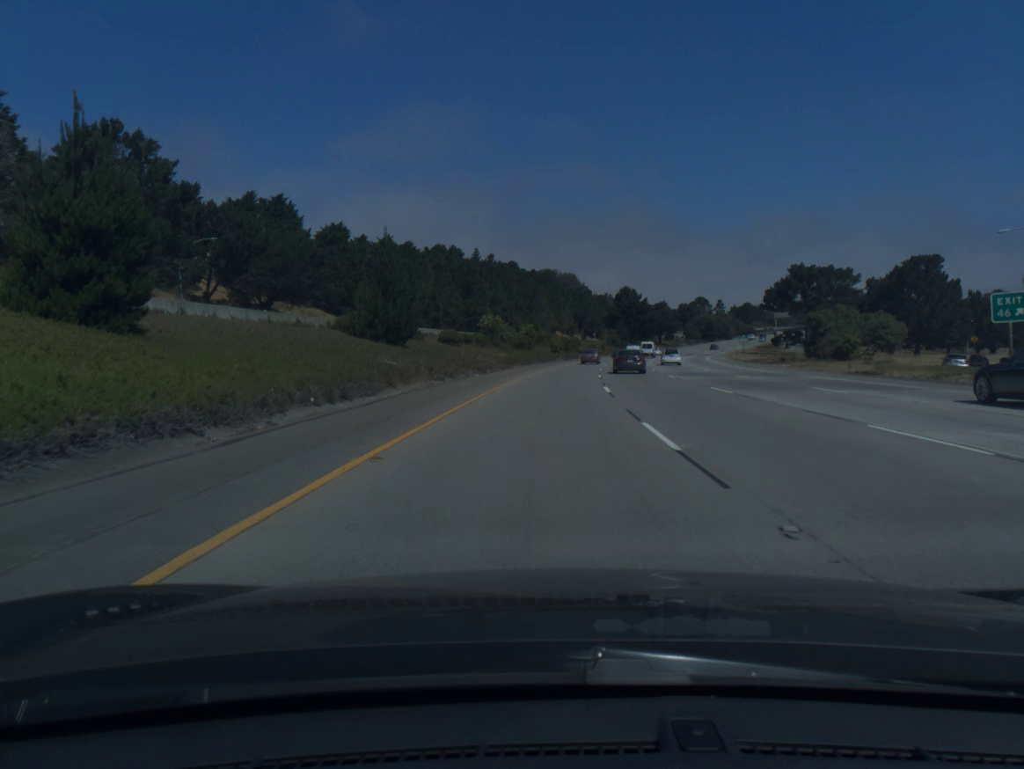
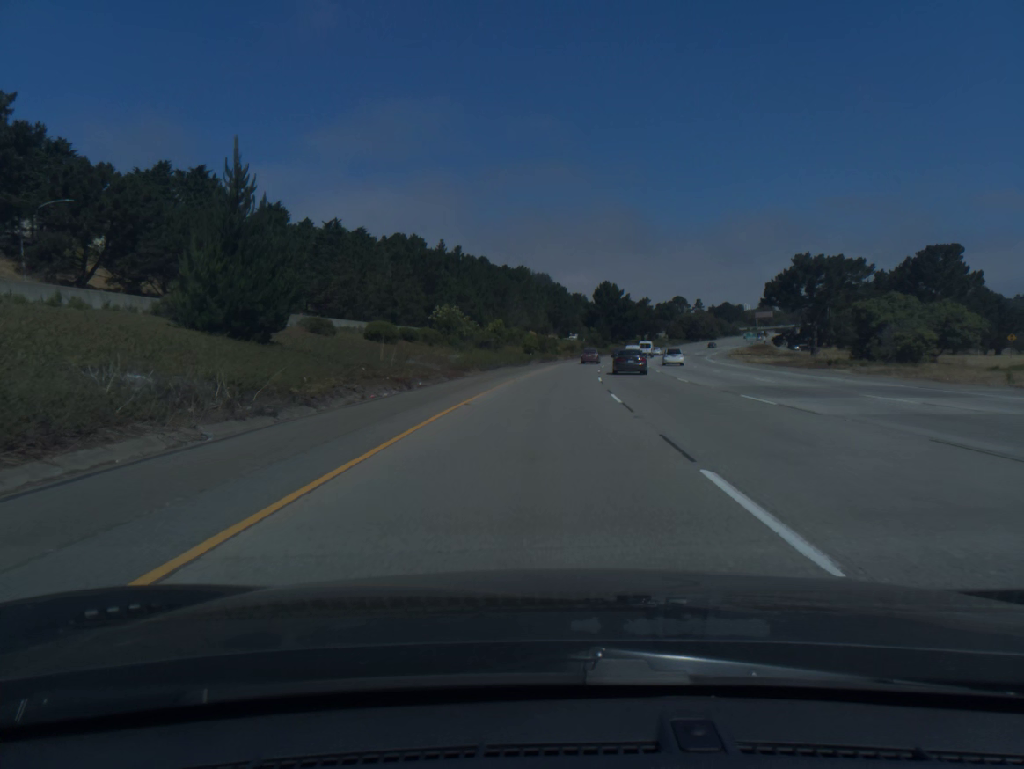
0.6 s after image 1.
(+0.3, +20.0) m; +2°
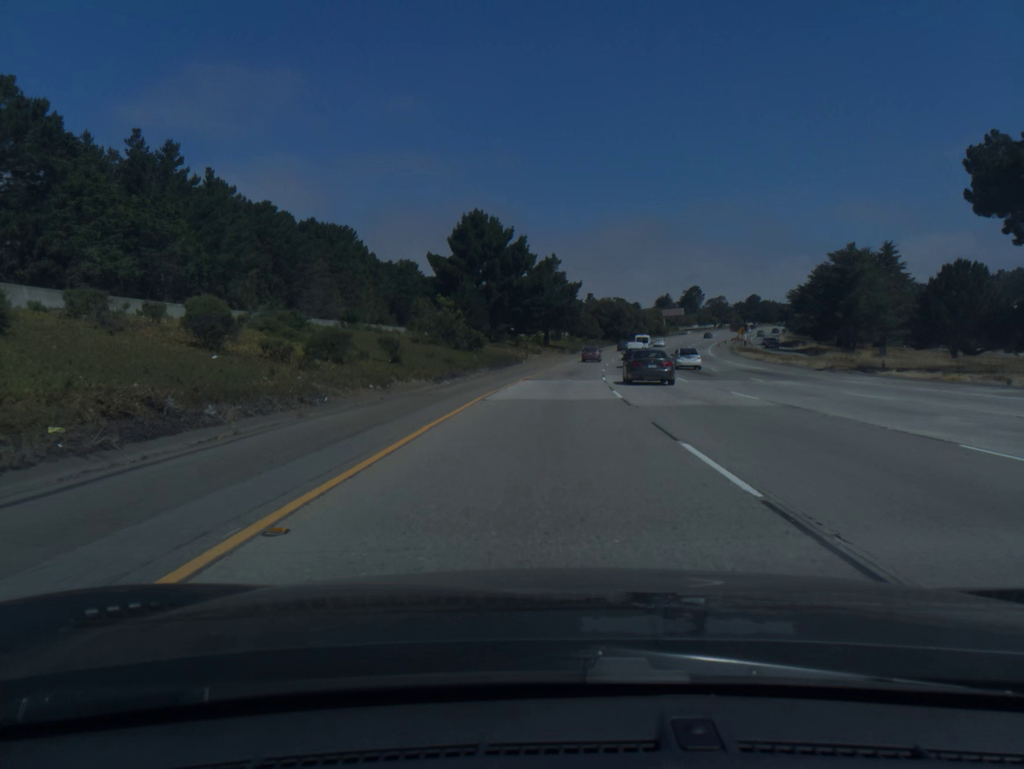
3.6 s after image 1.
(+8.0, +99.8) m; +9°
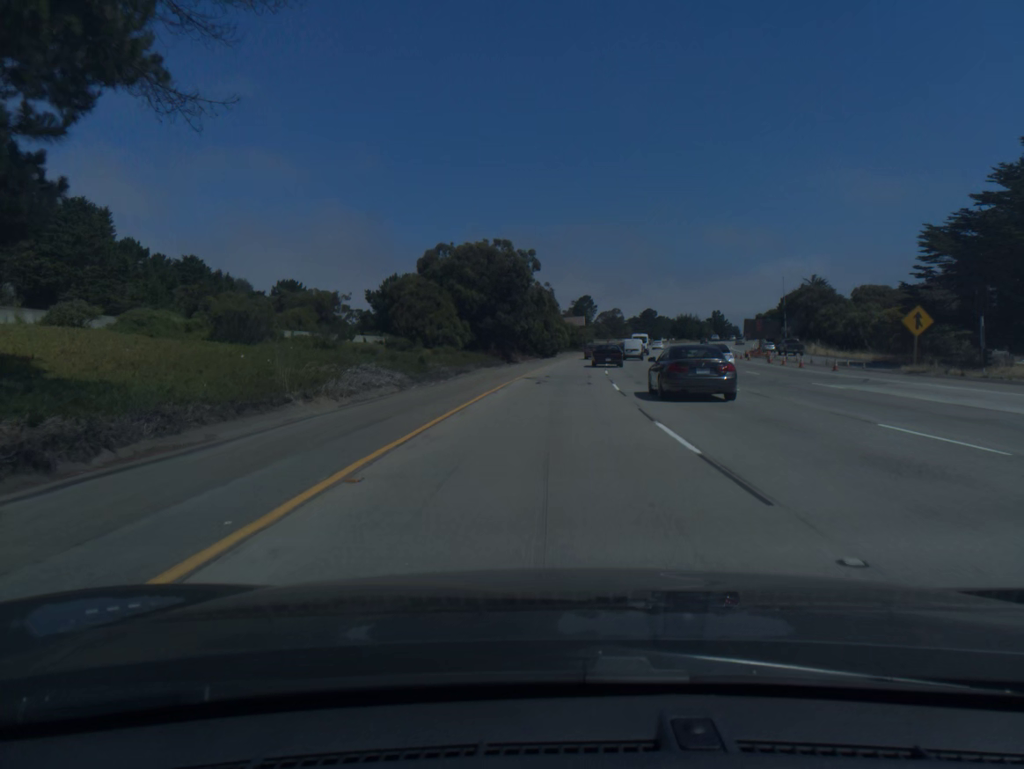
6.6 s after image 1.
(+8.3, +99.5) m; +9°
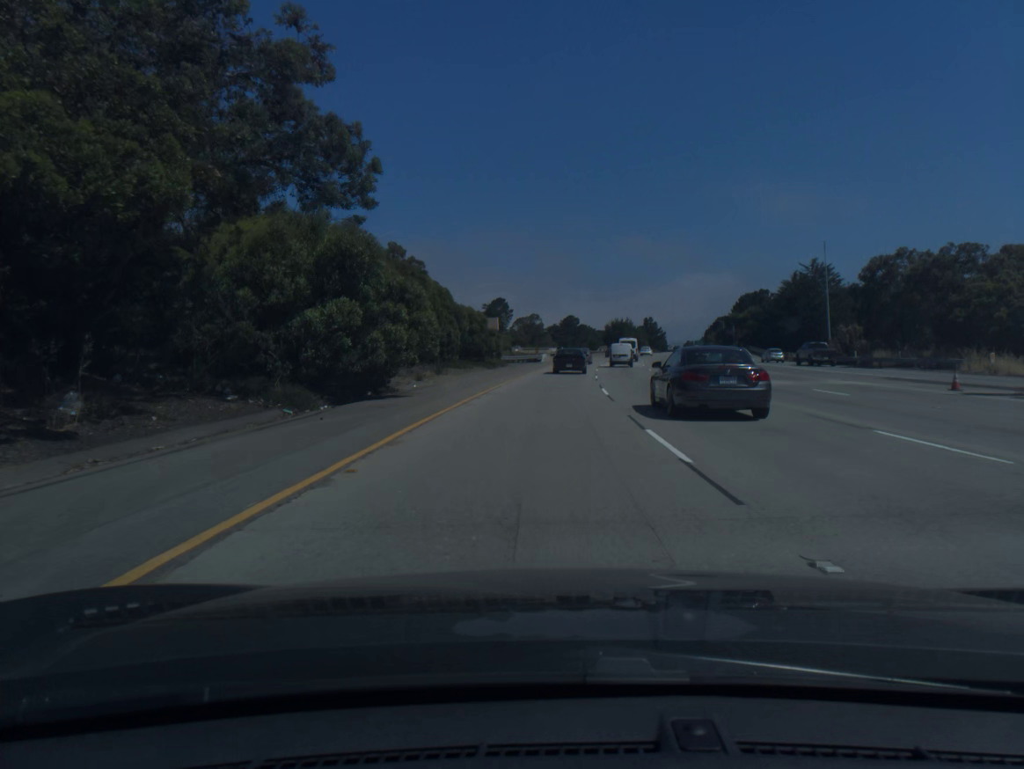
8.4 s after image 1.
(+3.3, +59.4) m; +6°
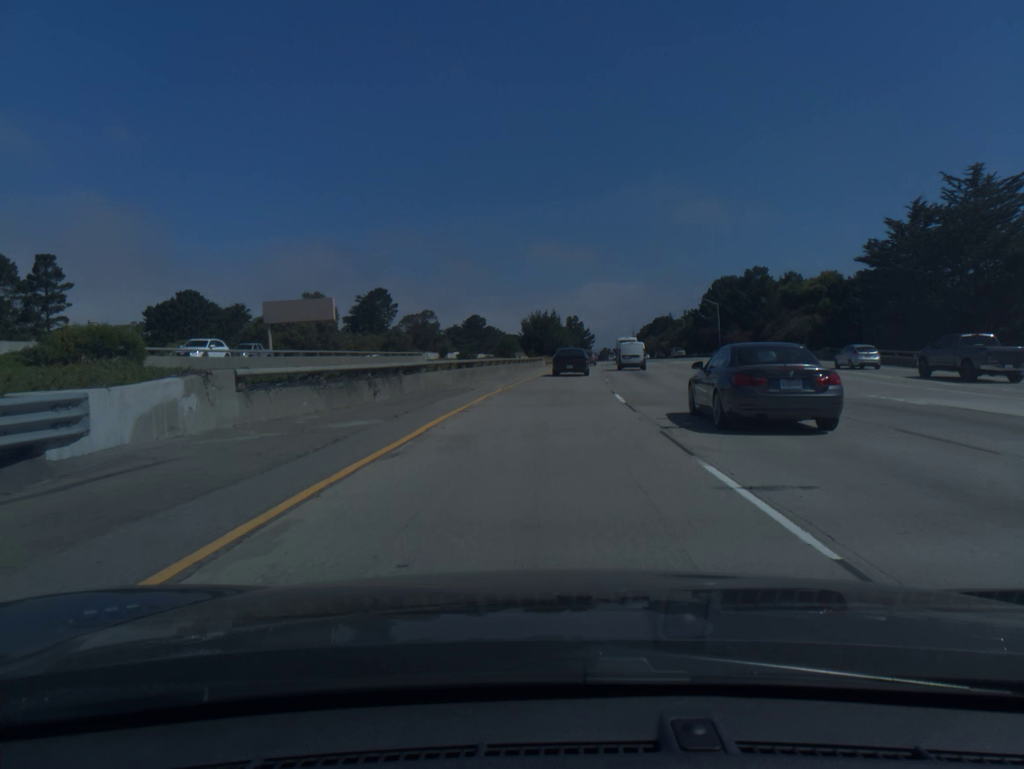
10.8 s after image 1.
(+4.4, +77.1) m; +7°
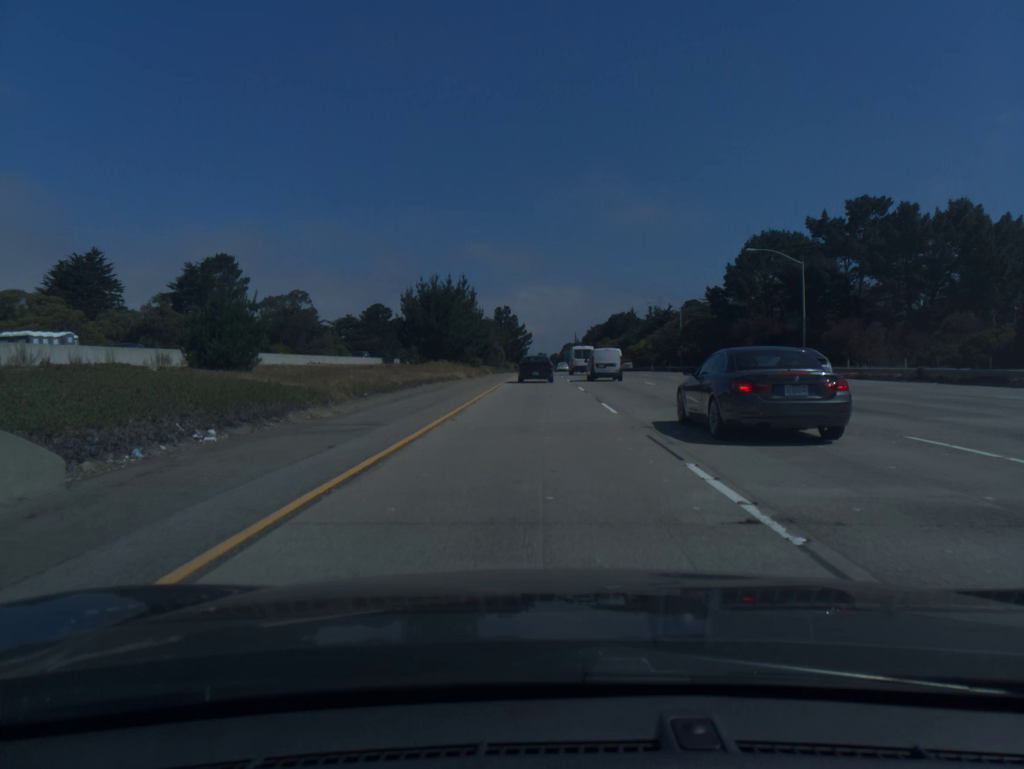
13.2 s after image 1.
(+4.2, +73.8) m; +5°
